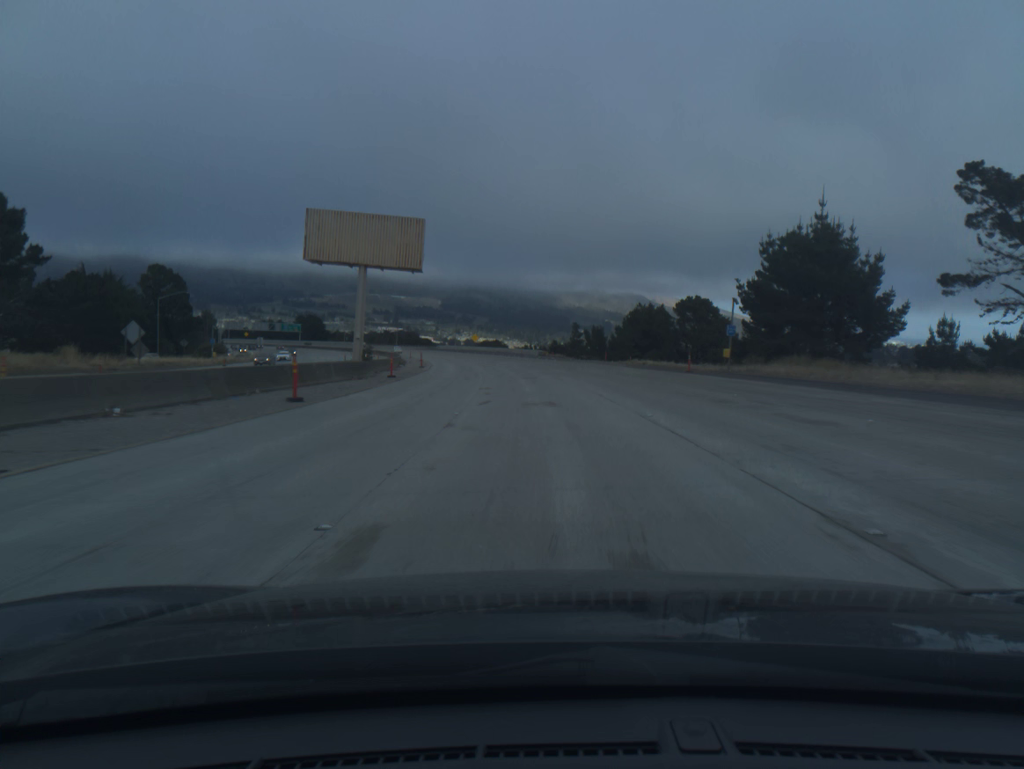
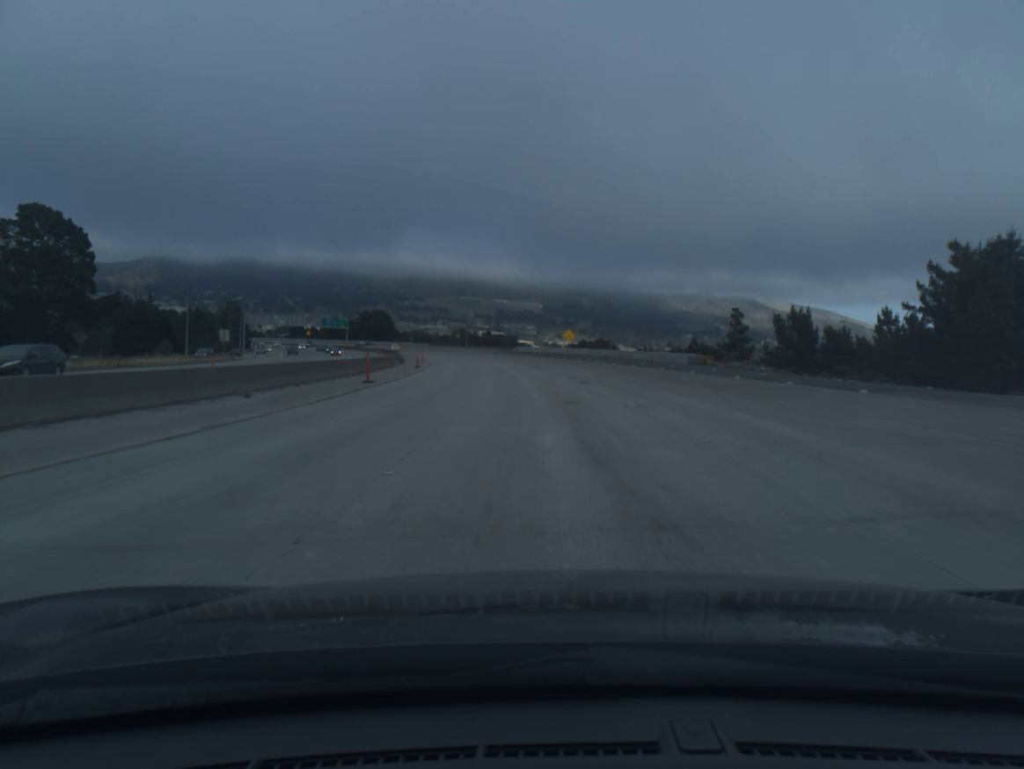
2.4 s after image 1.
(-4.4, +69.8) m; -7°
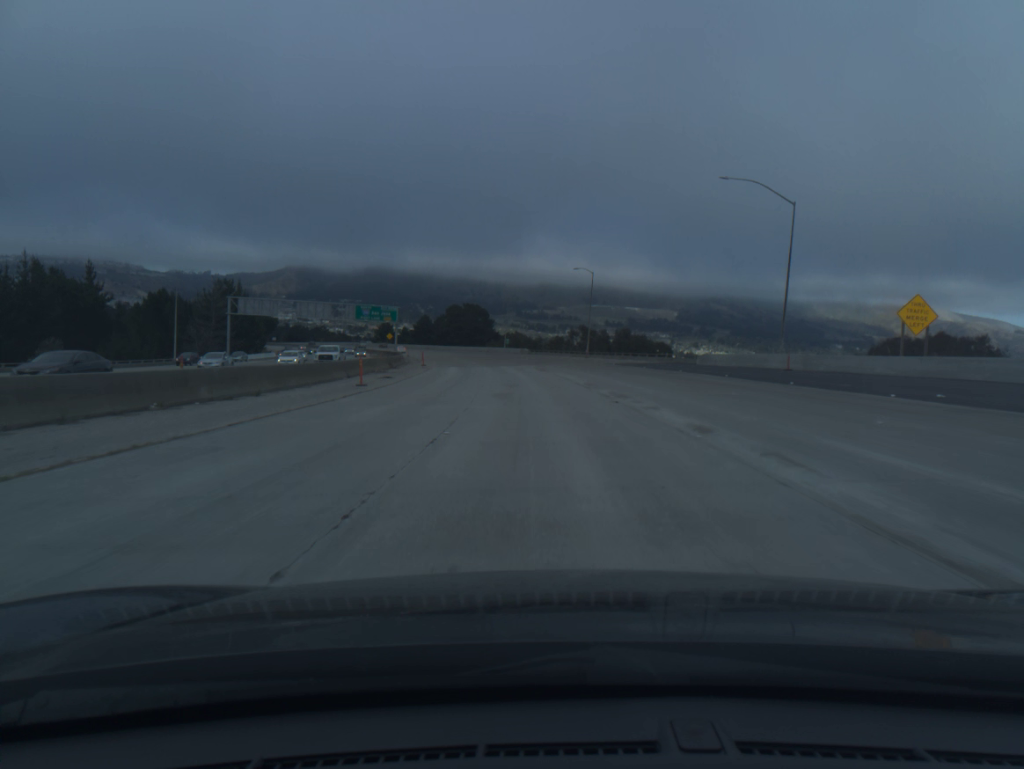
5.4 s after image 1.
(-7.1, +87.7) m; -9°
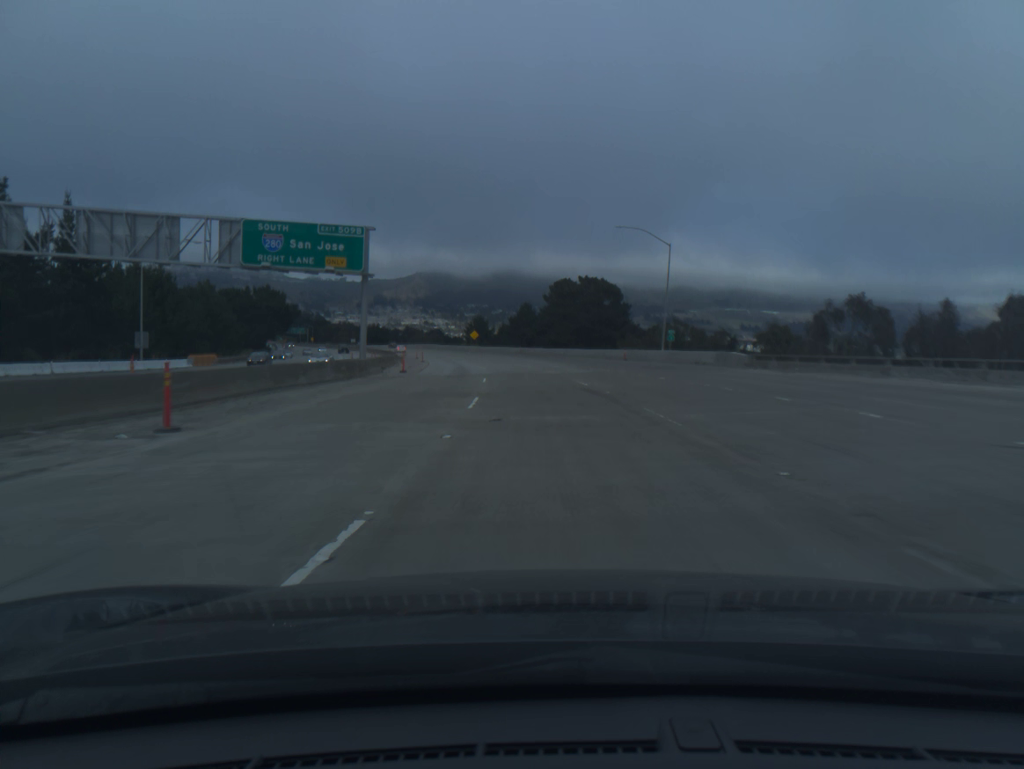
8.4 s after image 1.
(-6.8, +88.2) m; -9°
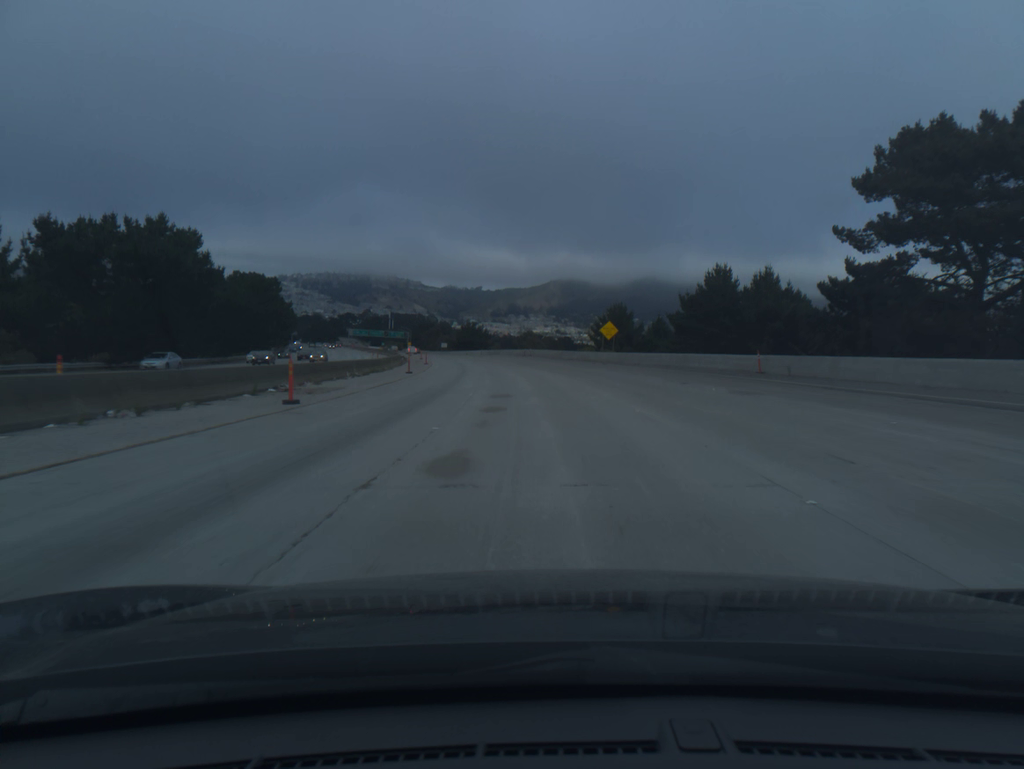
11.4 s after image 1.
(-7.7, +88.4) m; -10°
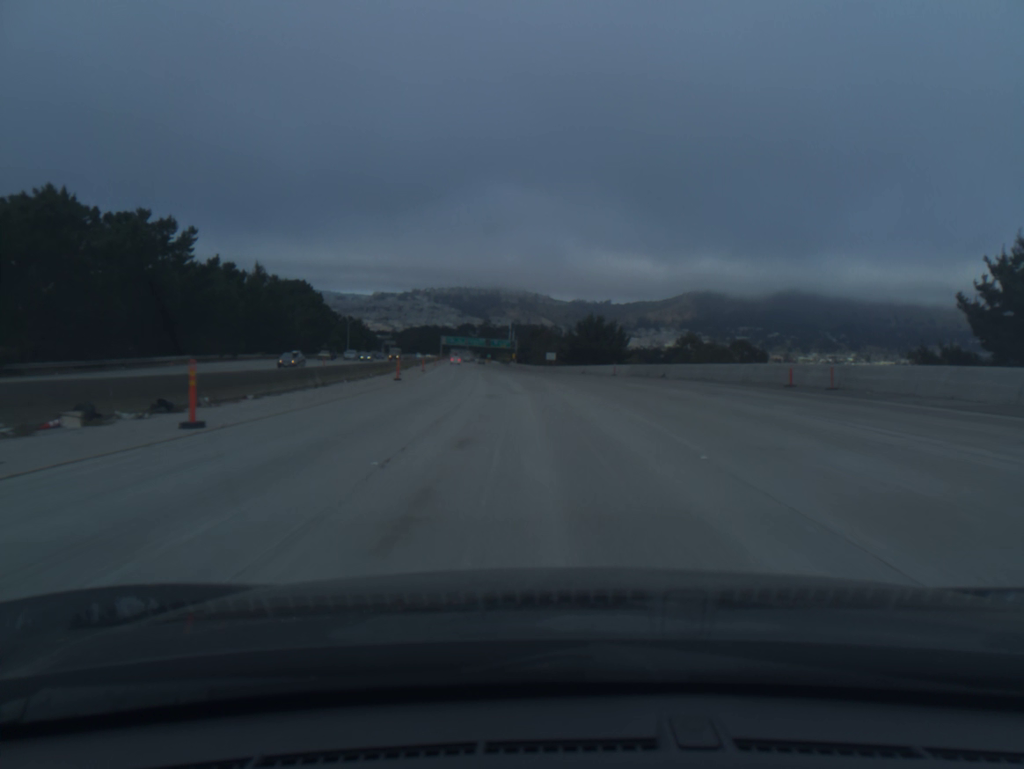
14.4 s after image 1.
(-7.1, +89.7) m; -9°
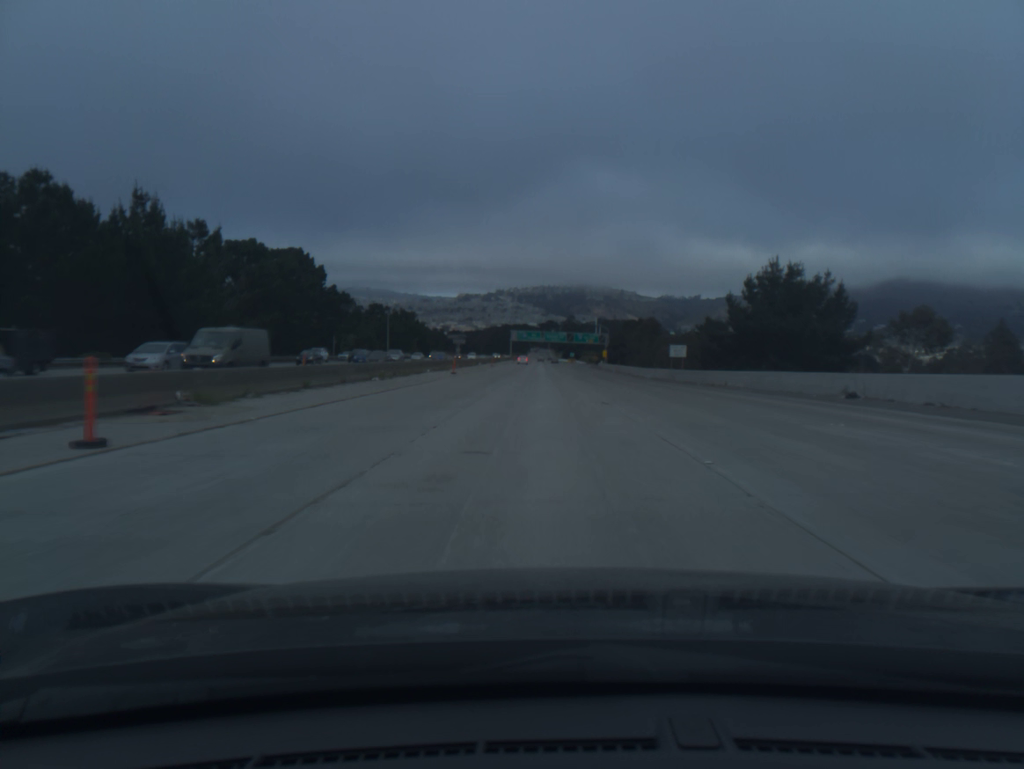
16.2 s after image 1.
(-3.1, +58.6) m; -6°
